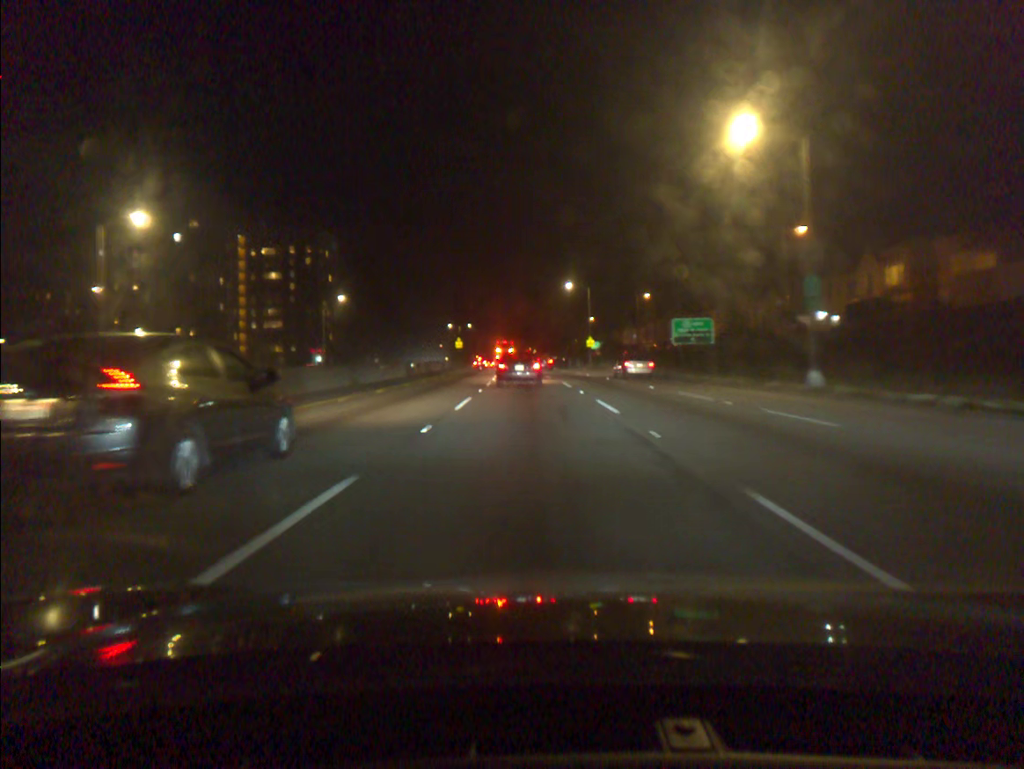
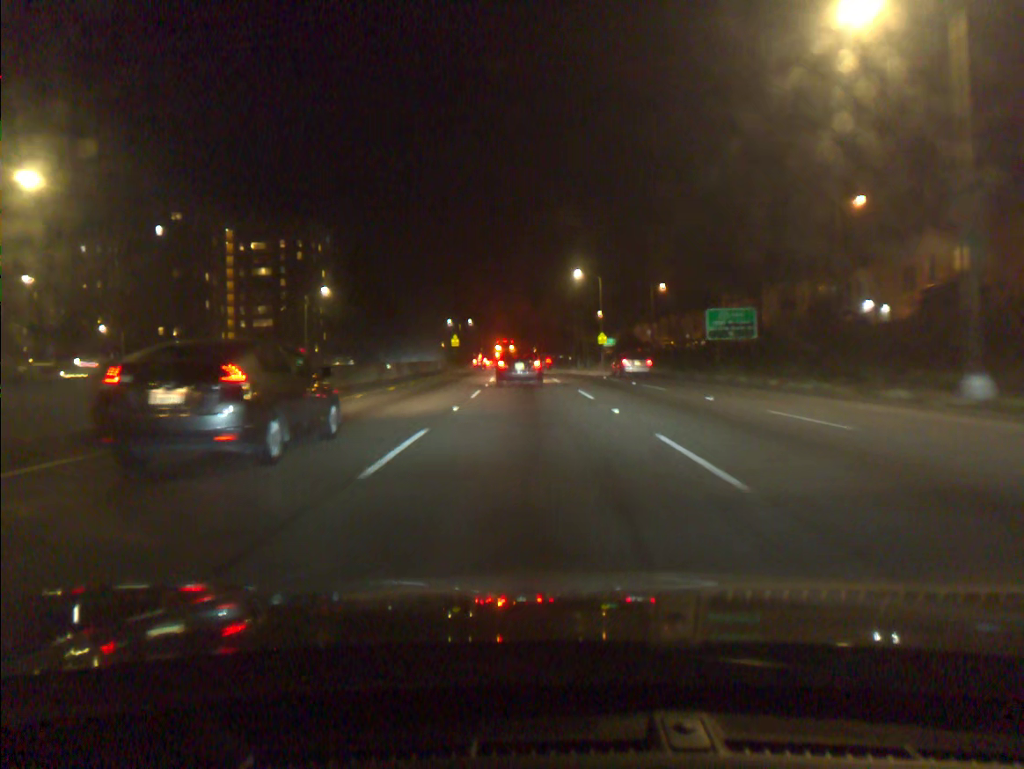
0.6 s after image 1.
(0.0, +10.0) m; 0°
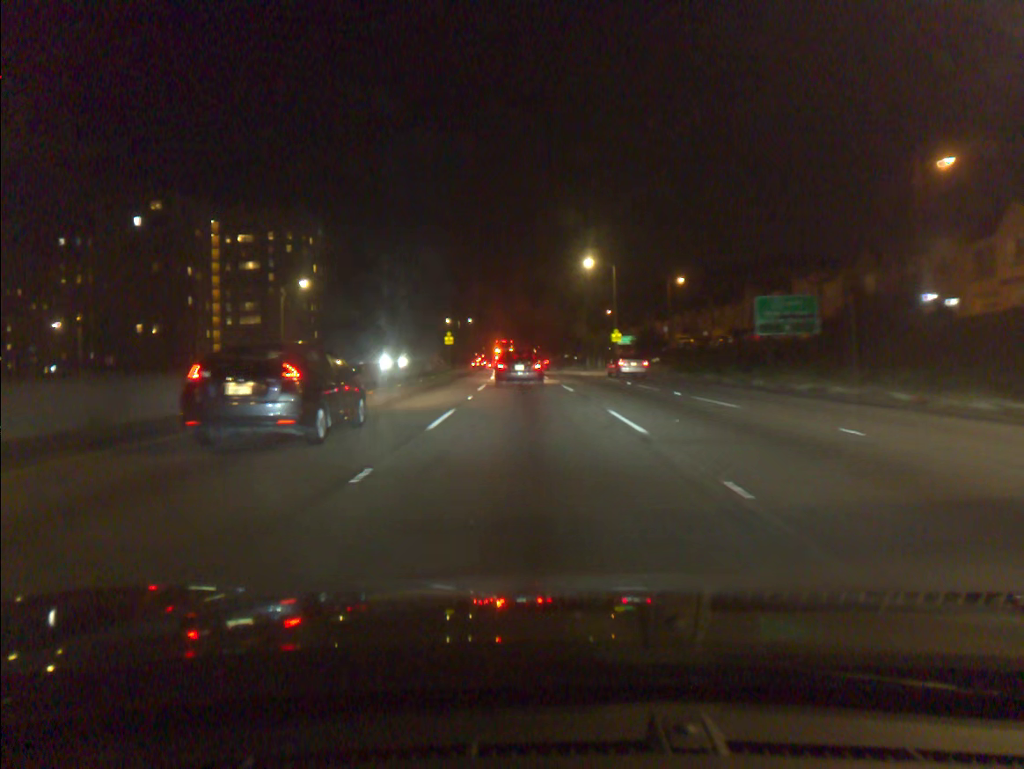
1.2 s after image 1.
(0.0, +9.7) m; 0°
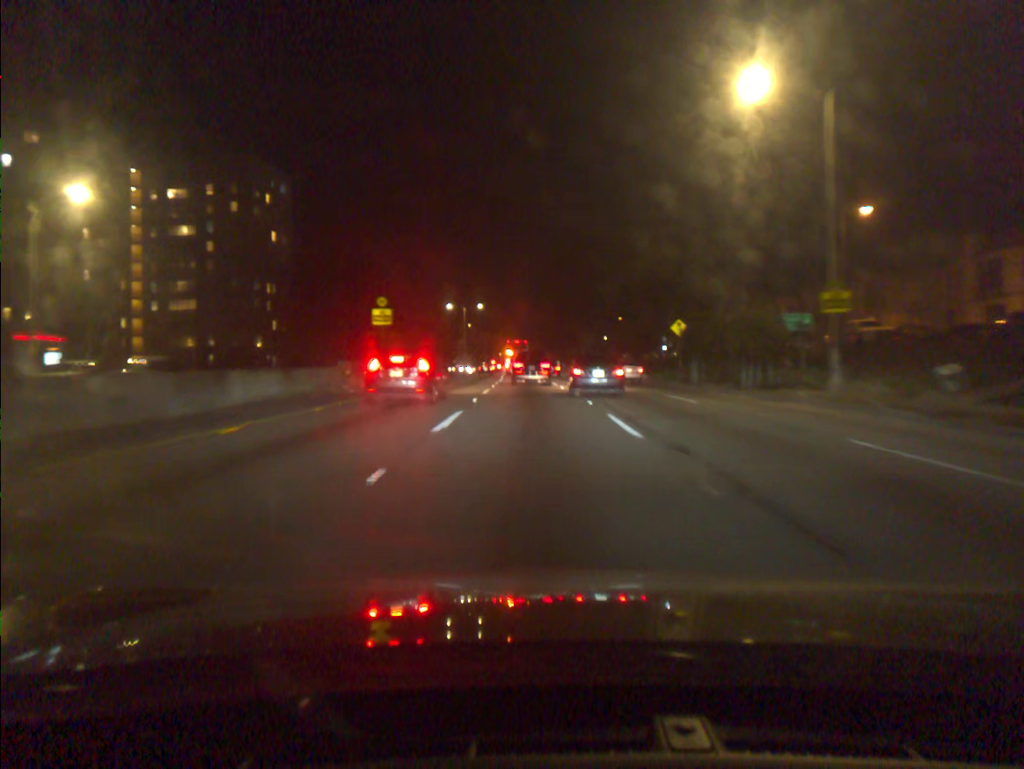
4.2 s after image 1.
(-0.9, +44.6) m; -2°
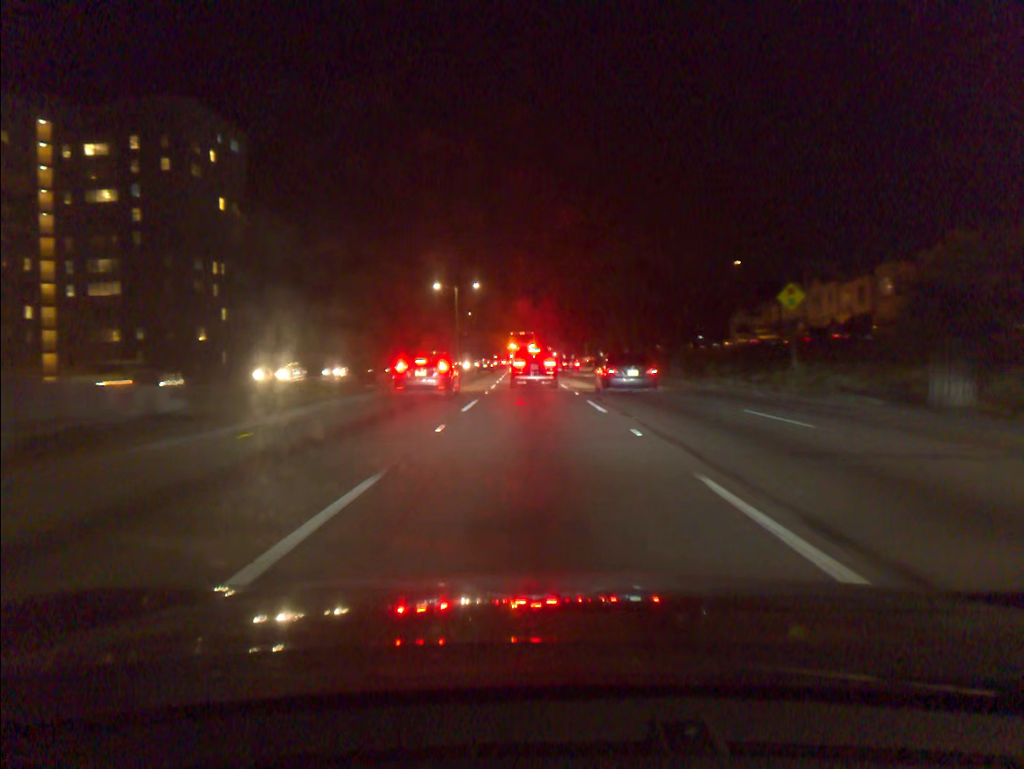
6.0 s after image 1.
(-0.1, +23.7) m; -1°
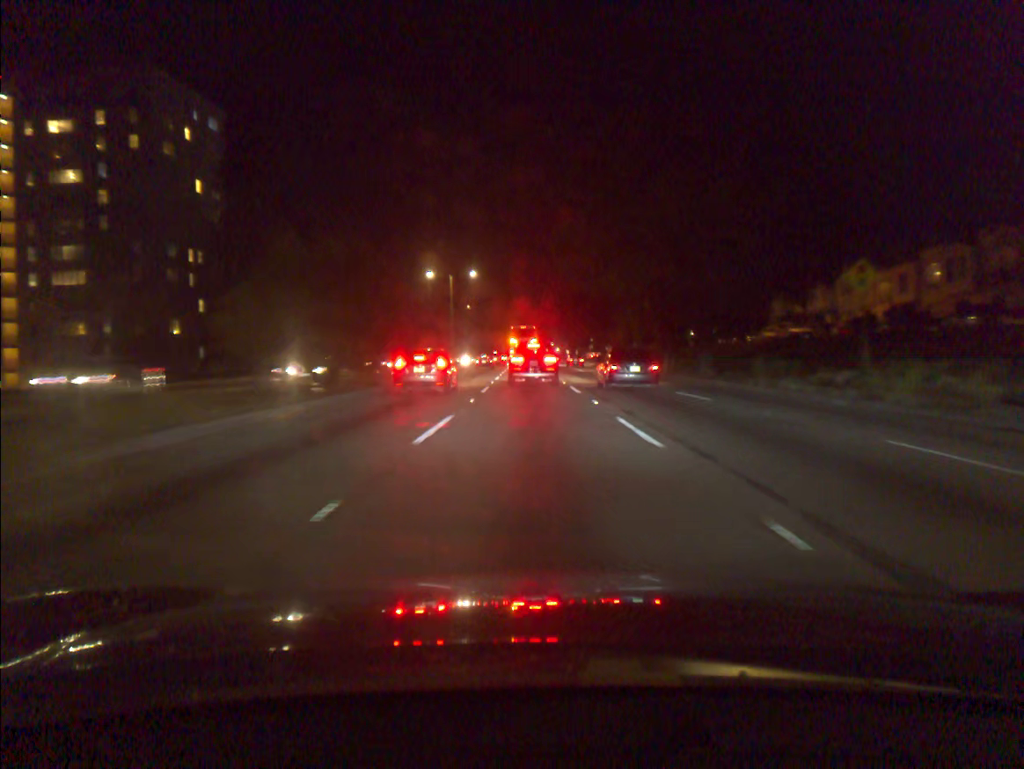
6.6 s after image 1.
(0.0, +7.4) m; 0°
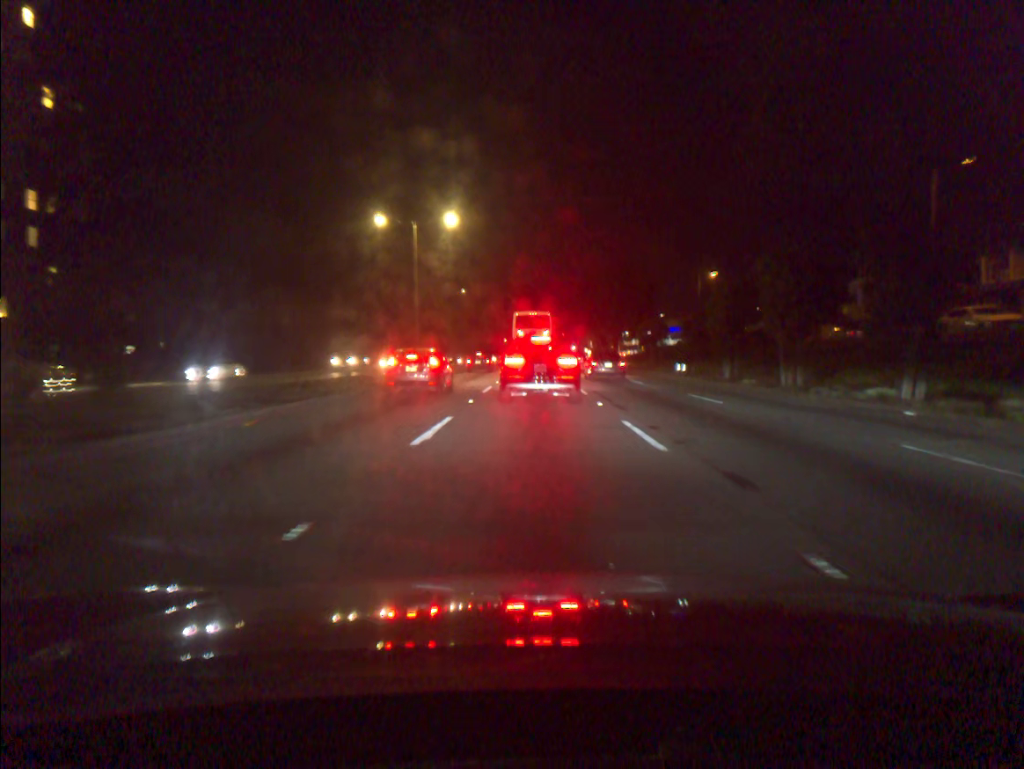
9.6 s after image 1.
(-0.2, +30.3) m; -1°
